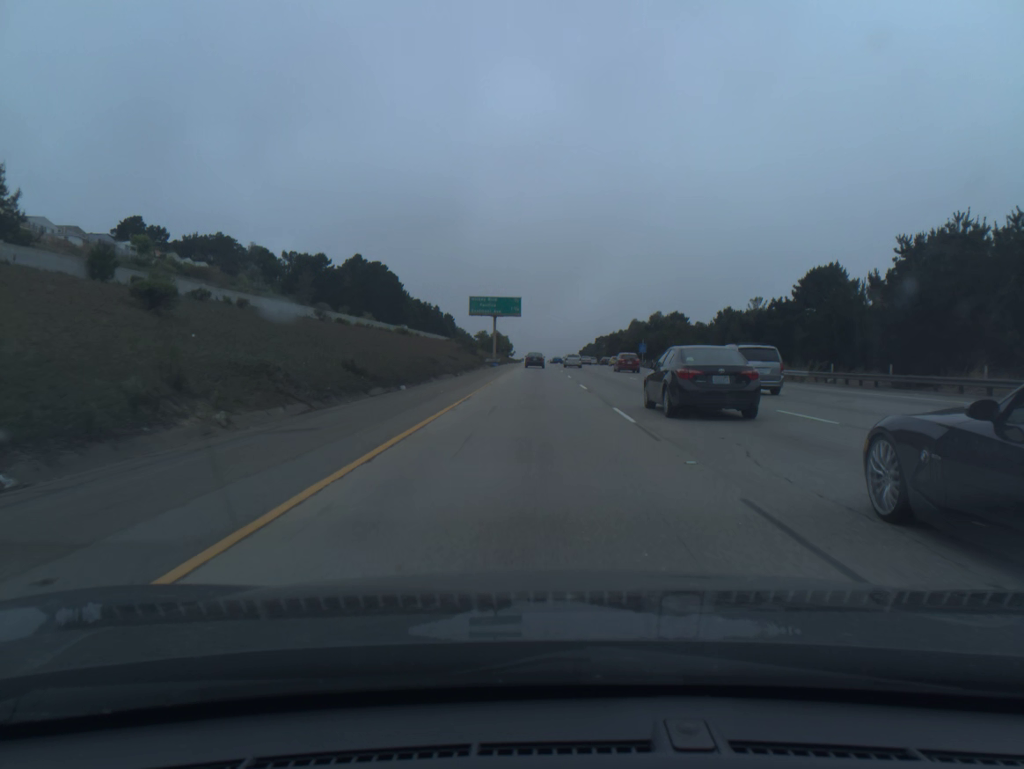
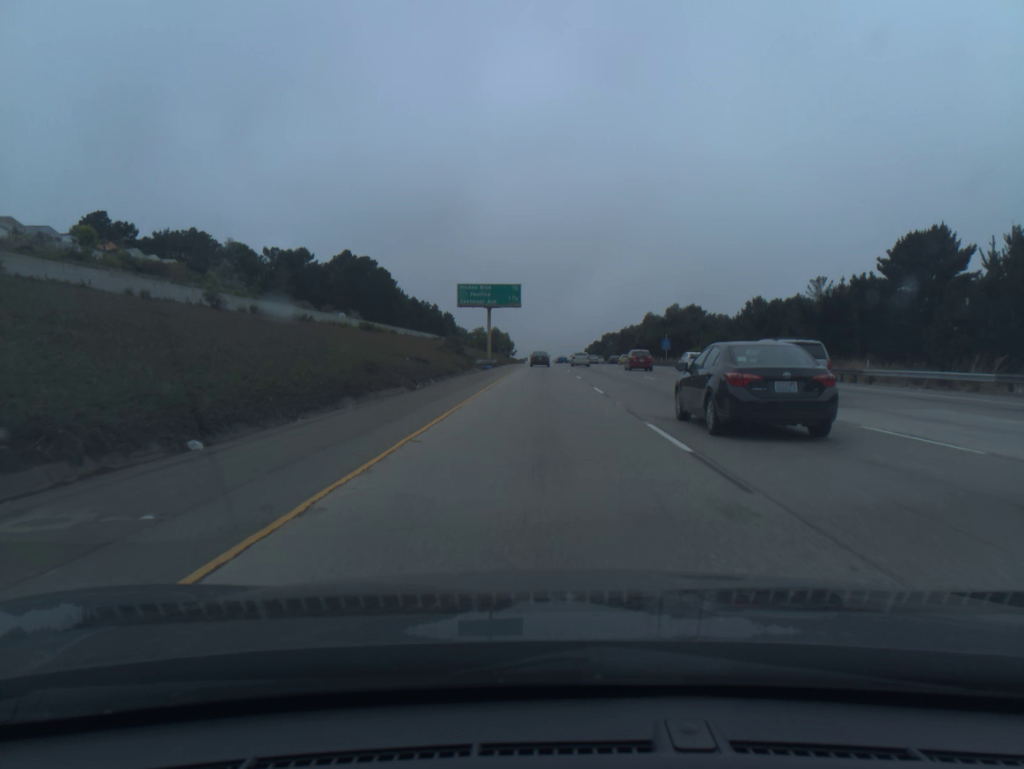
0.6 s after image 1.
(-0.1, +18.8) m; 0°
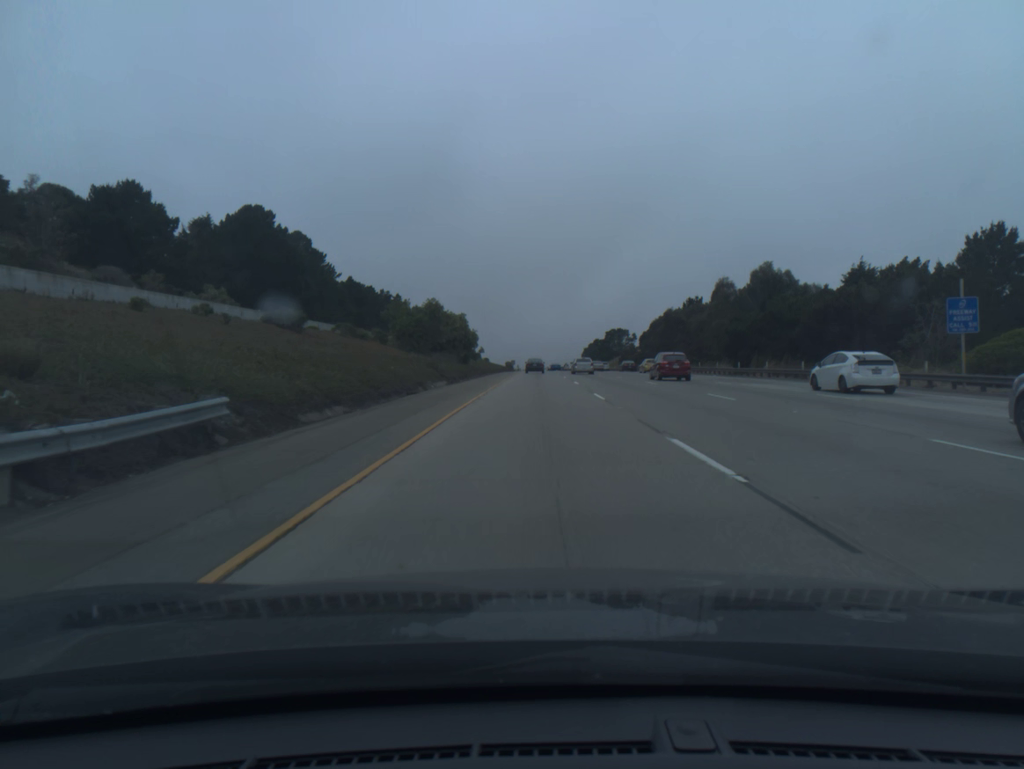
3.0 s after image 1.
(+0.3, +75.5) m; +1°
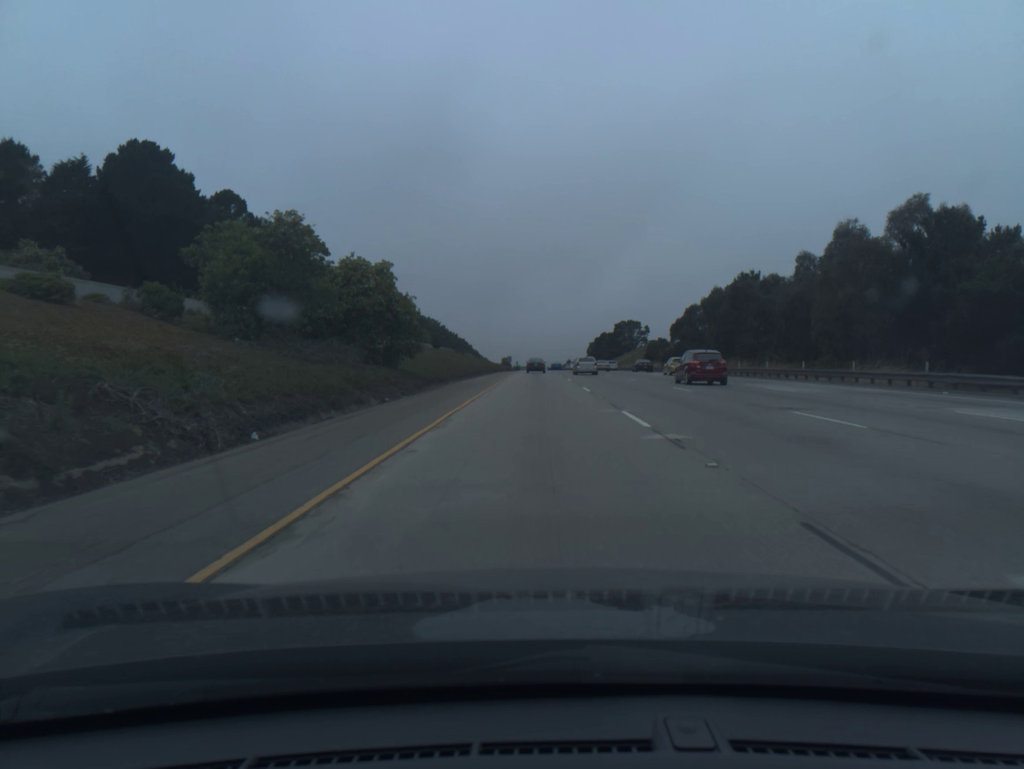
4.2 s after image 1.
(0.0, +38.0) m; 0°
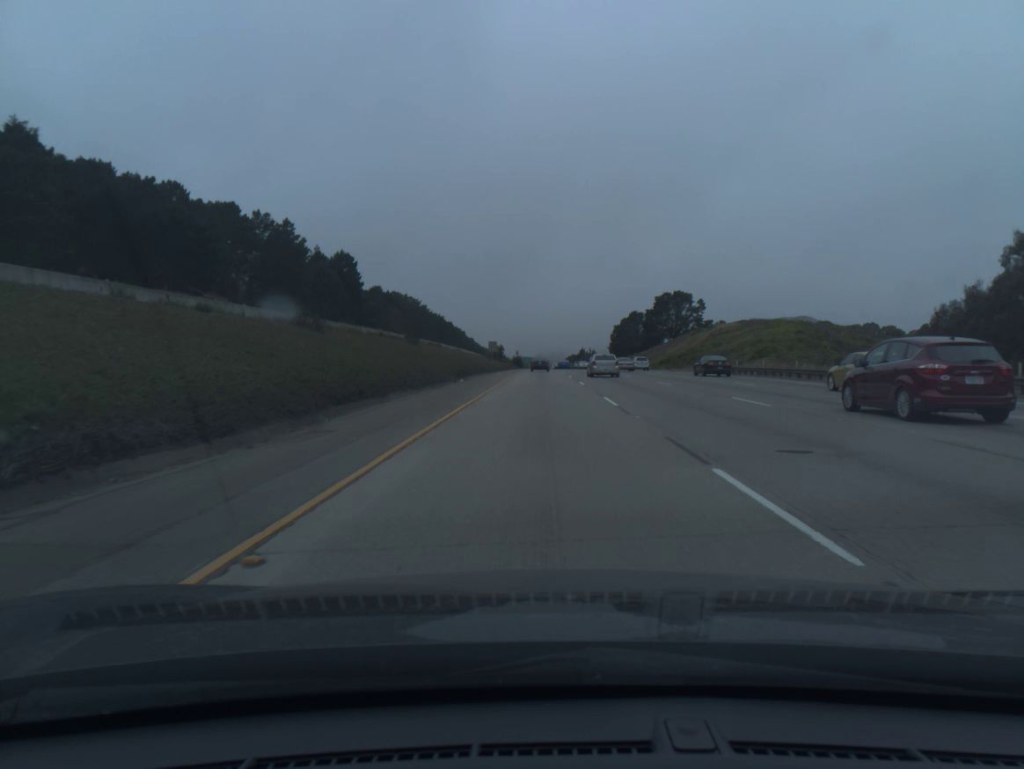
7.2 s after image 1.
(-0.2, +96.3) m; 0°
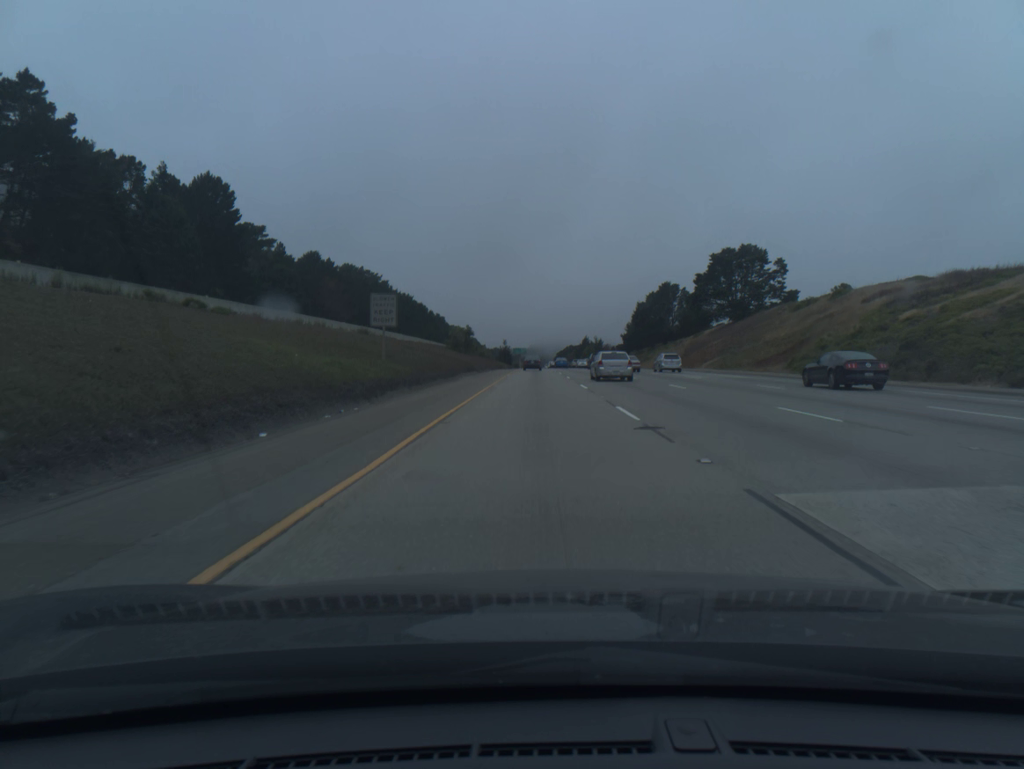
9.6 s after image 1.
(+0.2, +77.8) m; 0°
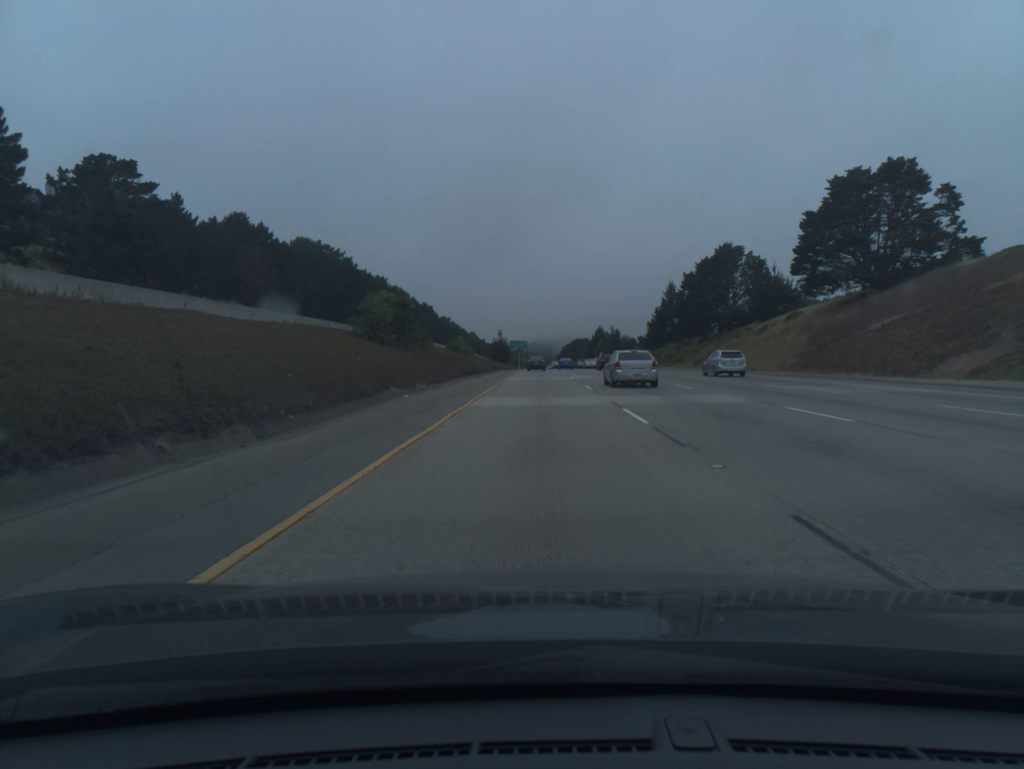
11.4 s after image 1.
(-0.2, +58.8) m; 0°
